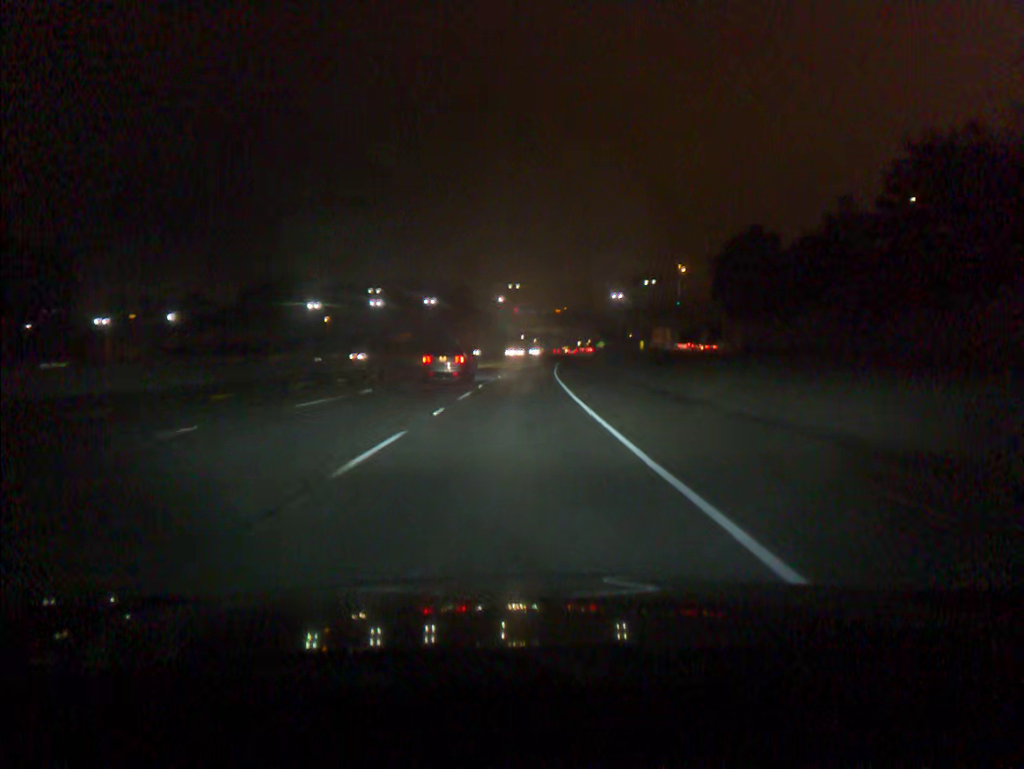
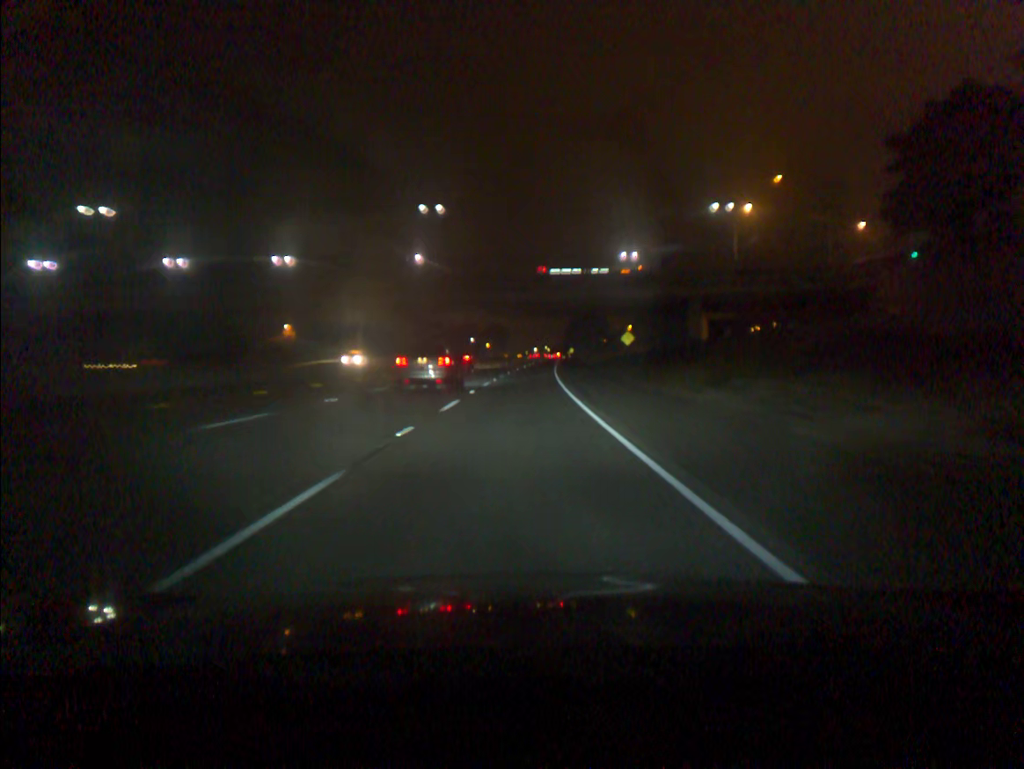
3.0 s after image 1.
(+2.9, +91.1) m; +3°
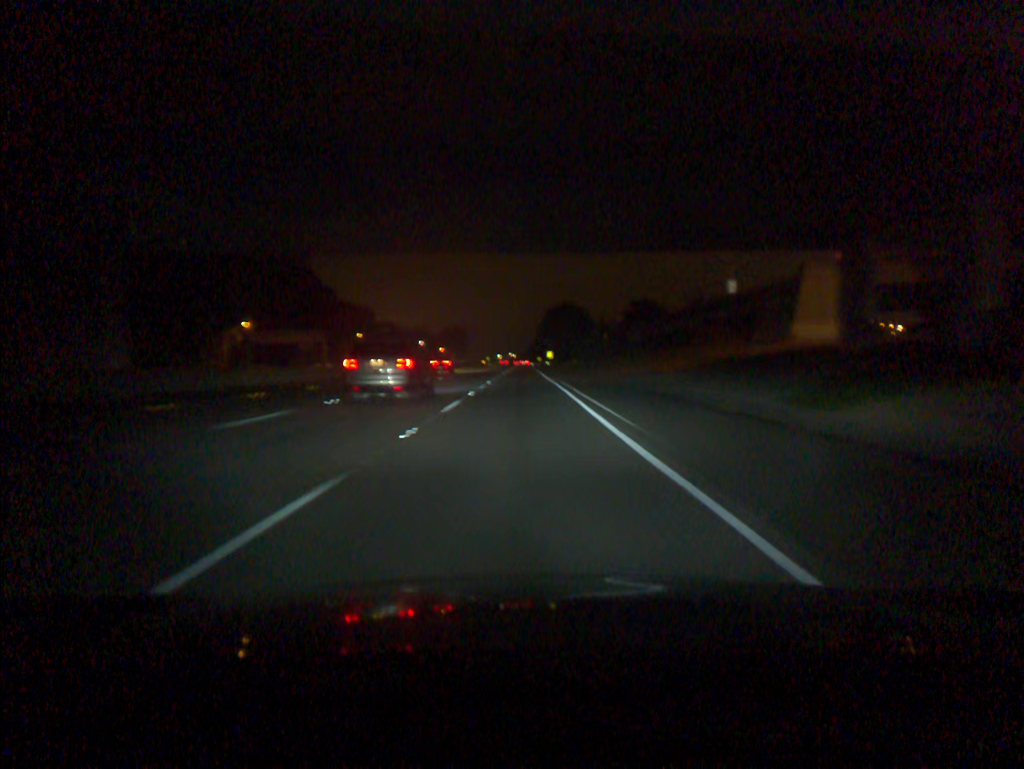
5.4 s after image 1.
(+1.8, +72.7) m; +3°
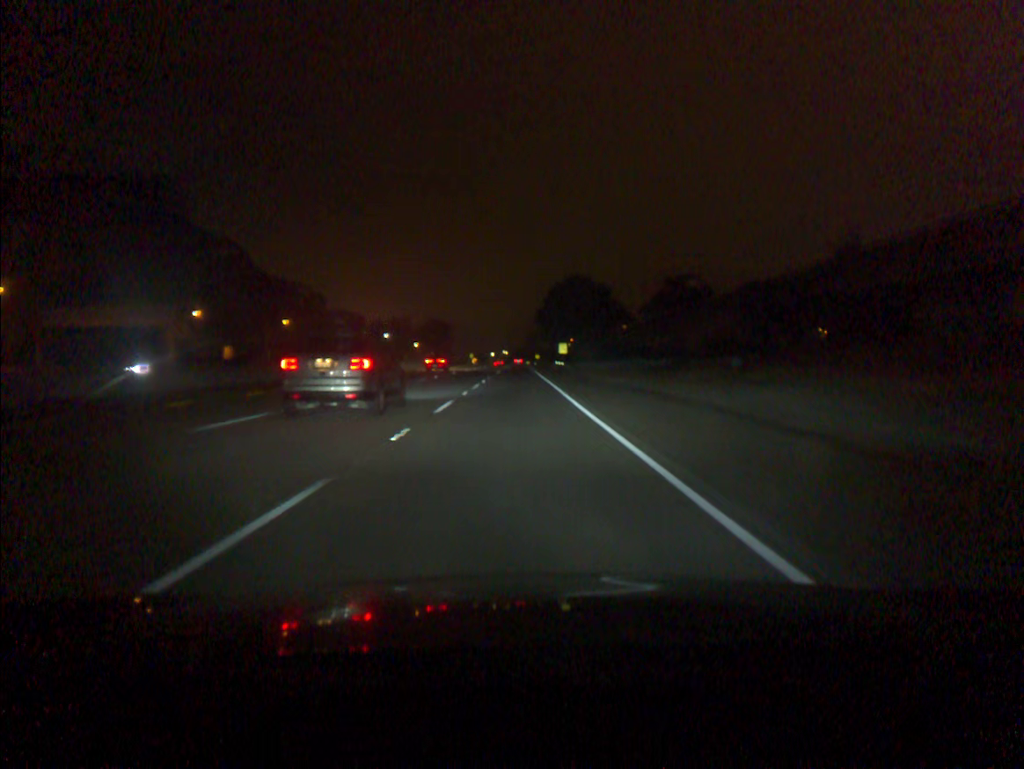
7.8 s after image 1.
(+0.4, +73.0) m; 0°
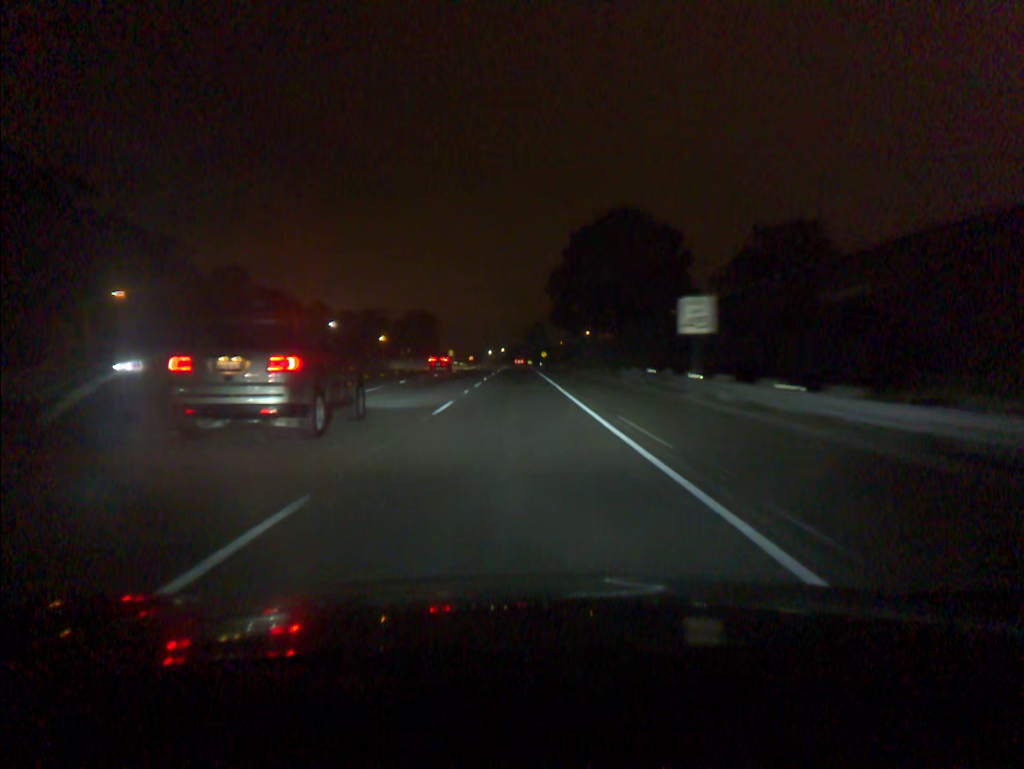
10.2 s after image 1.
(-0.1, +73.3) m; 0°
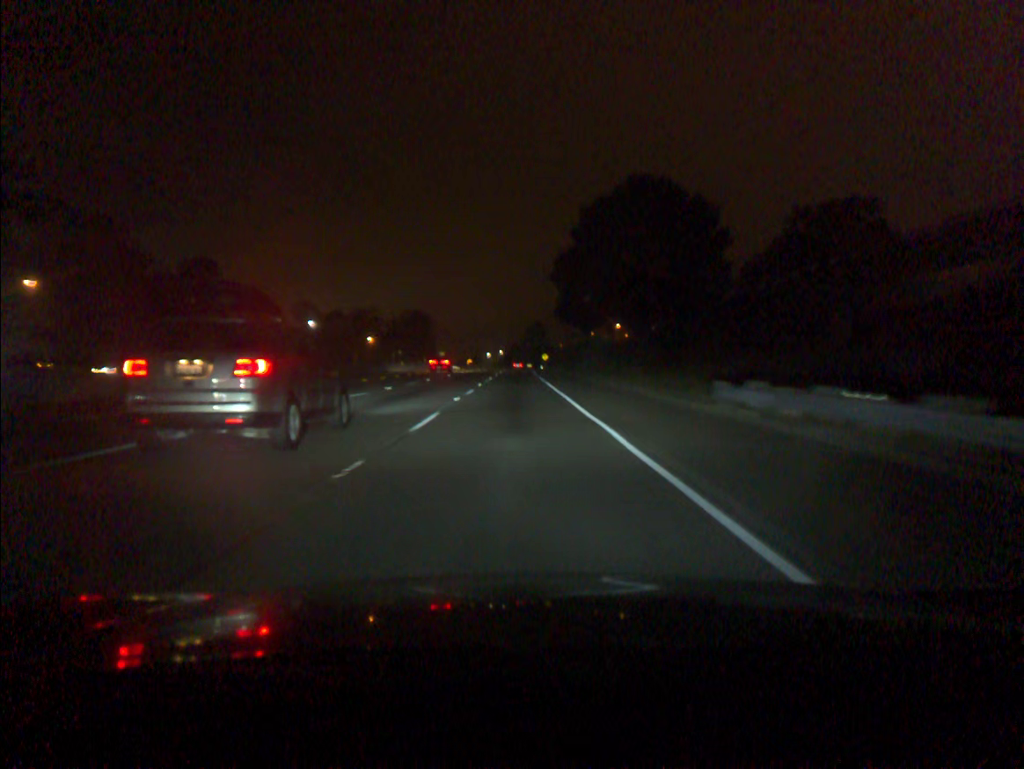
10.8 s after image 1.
(0.0, +18.3) m; 0°
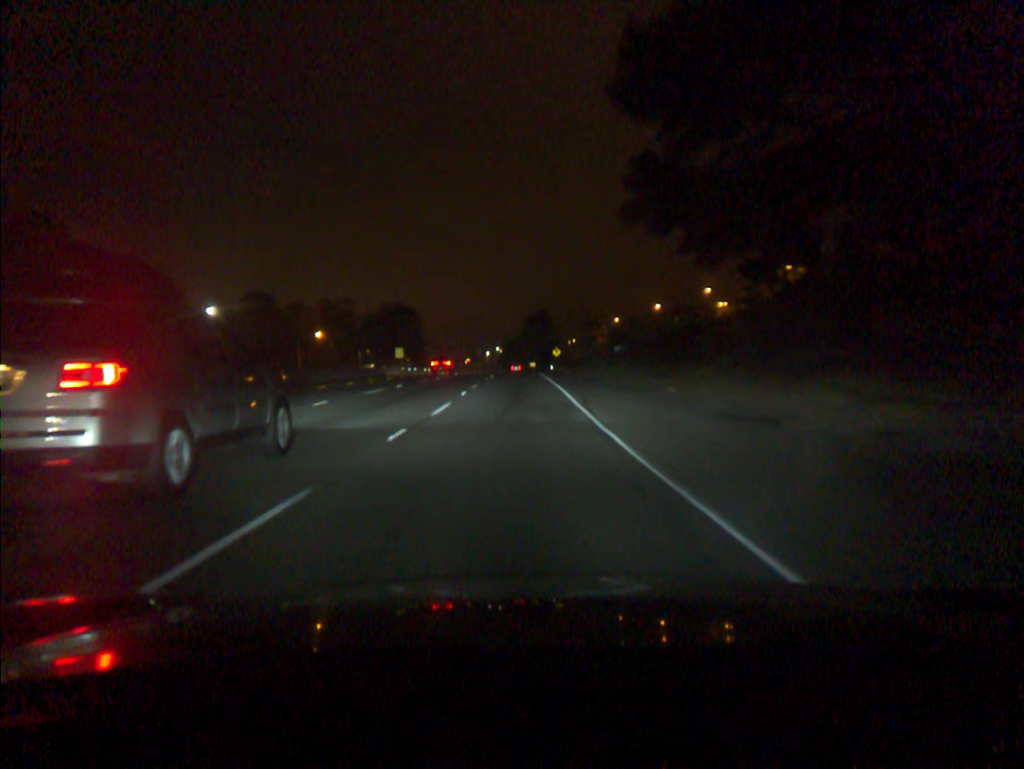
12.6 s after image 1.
(0.0, +54.9) m; 0°
